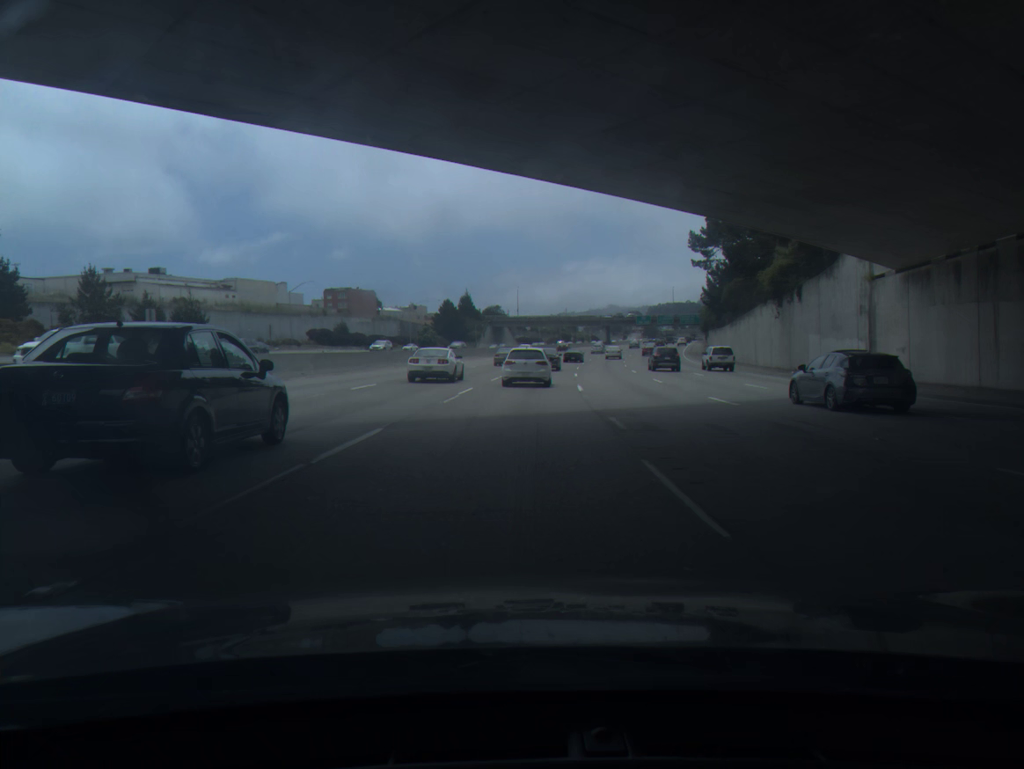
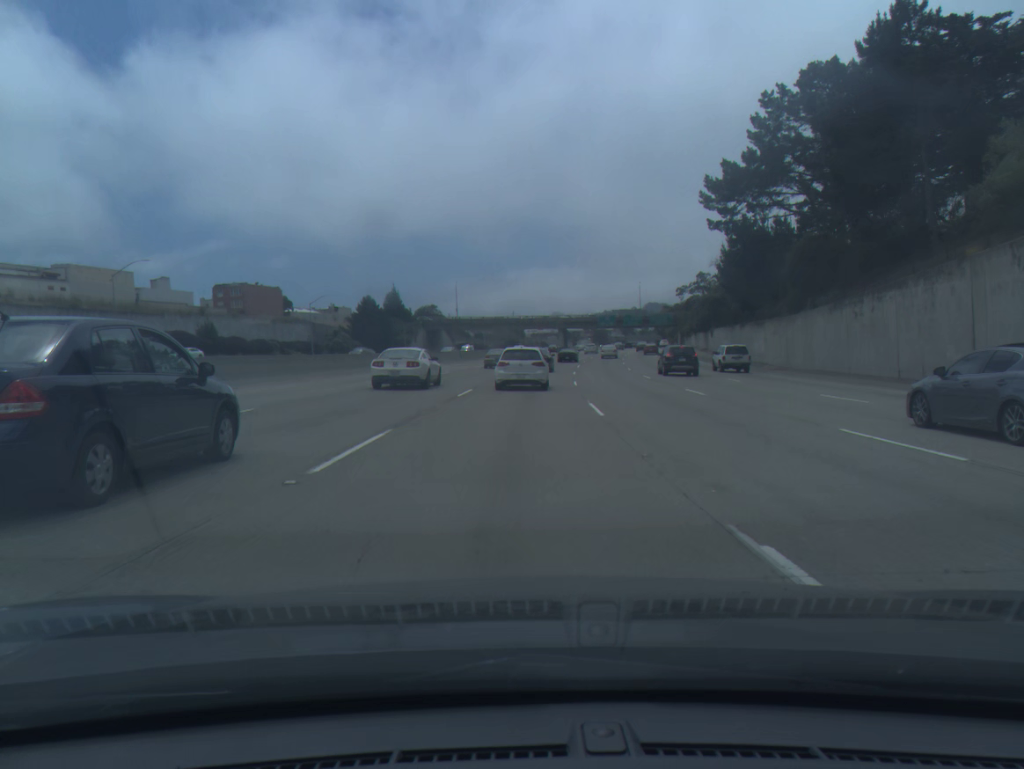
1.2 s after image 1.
(+1.4, +40.2) m; +4°
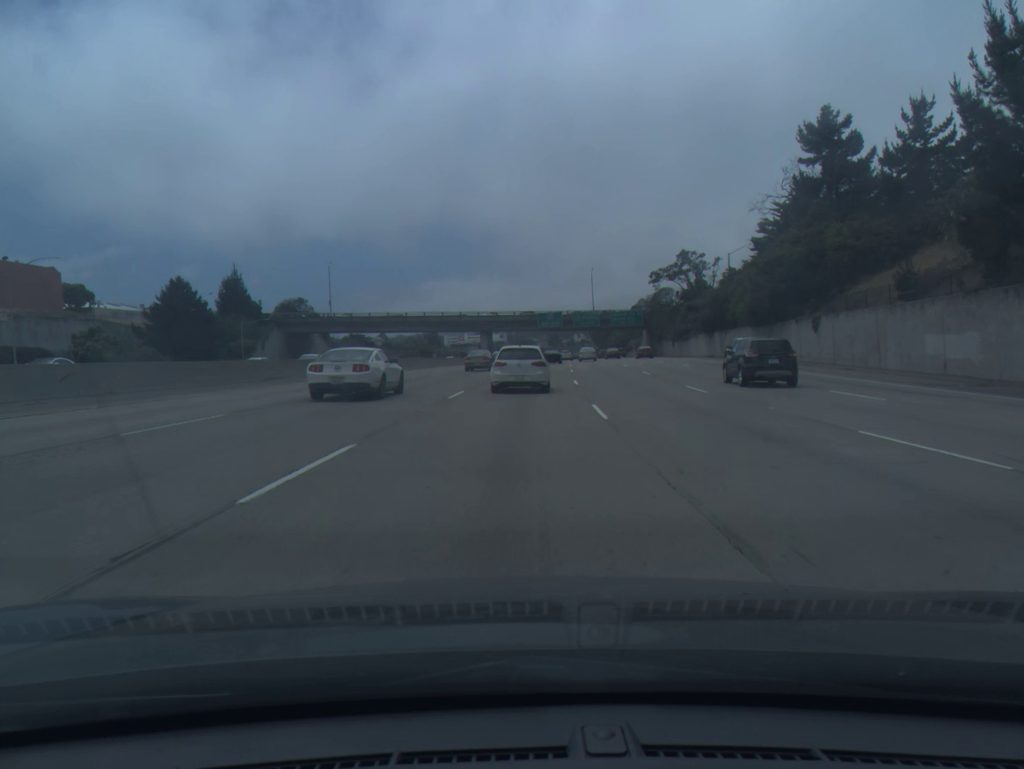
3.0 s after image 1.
(+3.0, +59.6) m; +6°
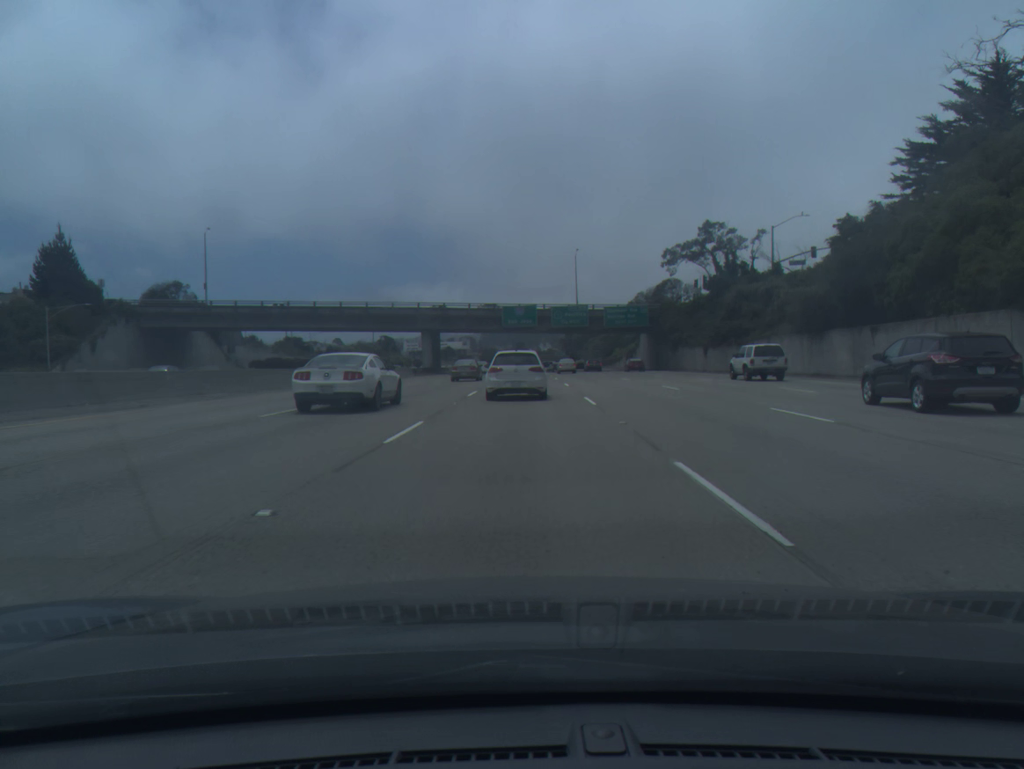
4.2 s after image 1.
(+1.0, +38.9) m; +3°
